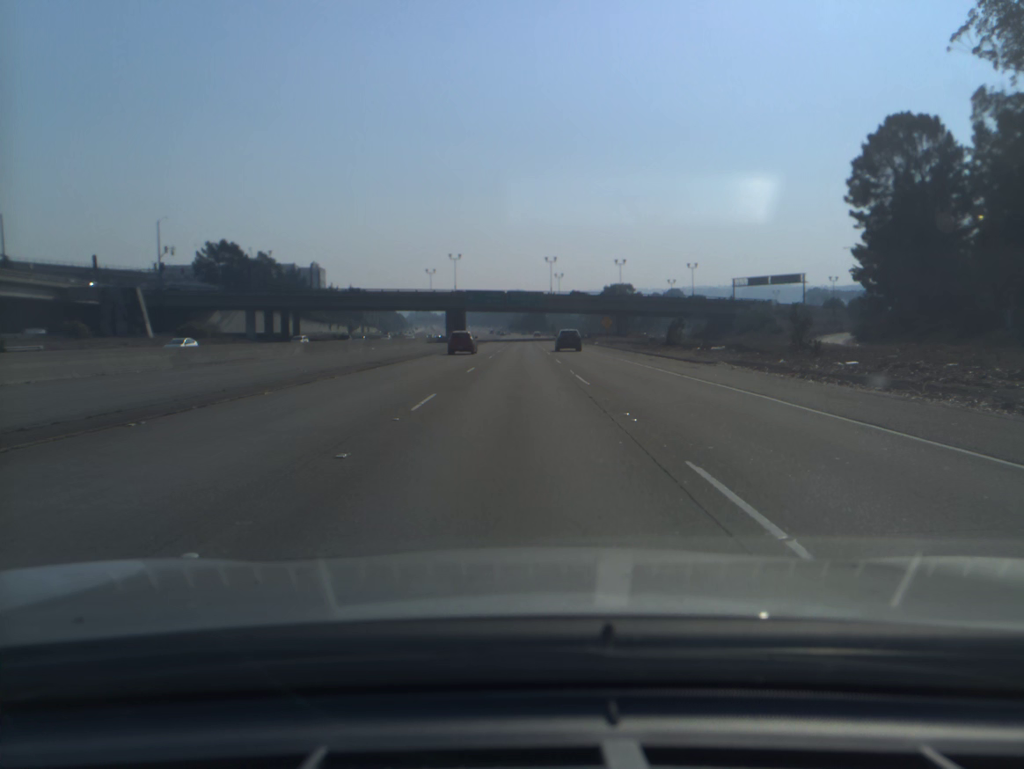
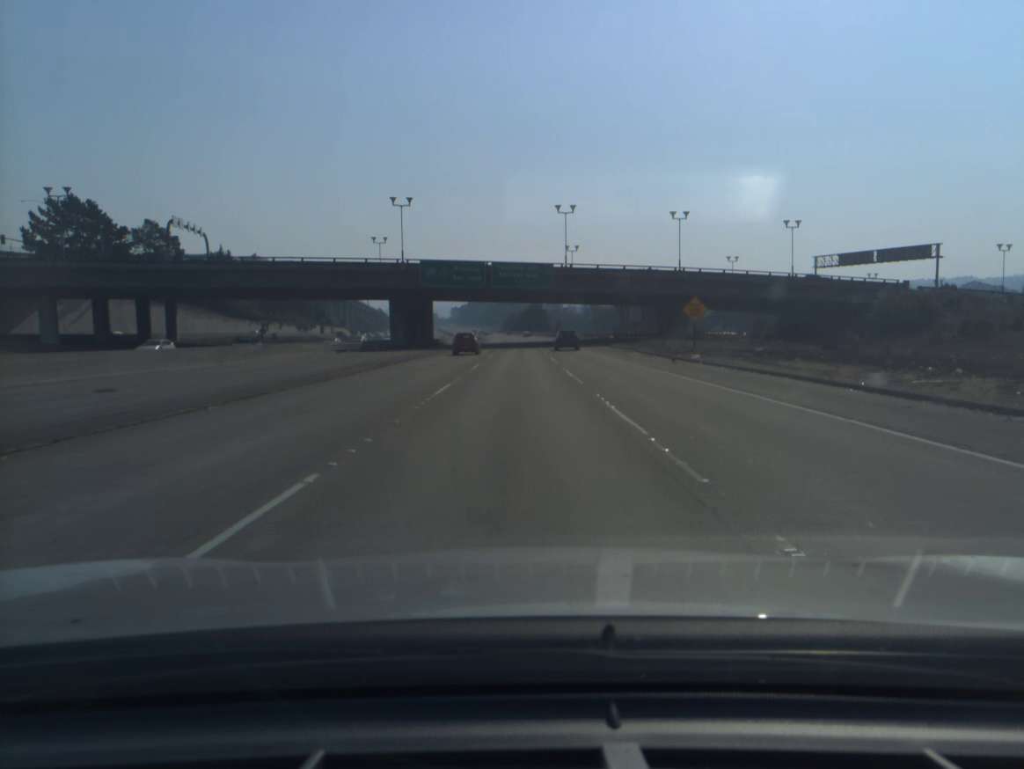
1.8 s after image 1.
(+0.3, +56.0) m; 0°
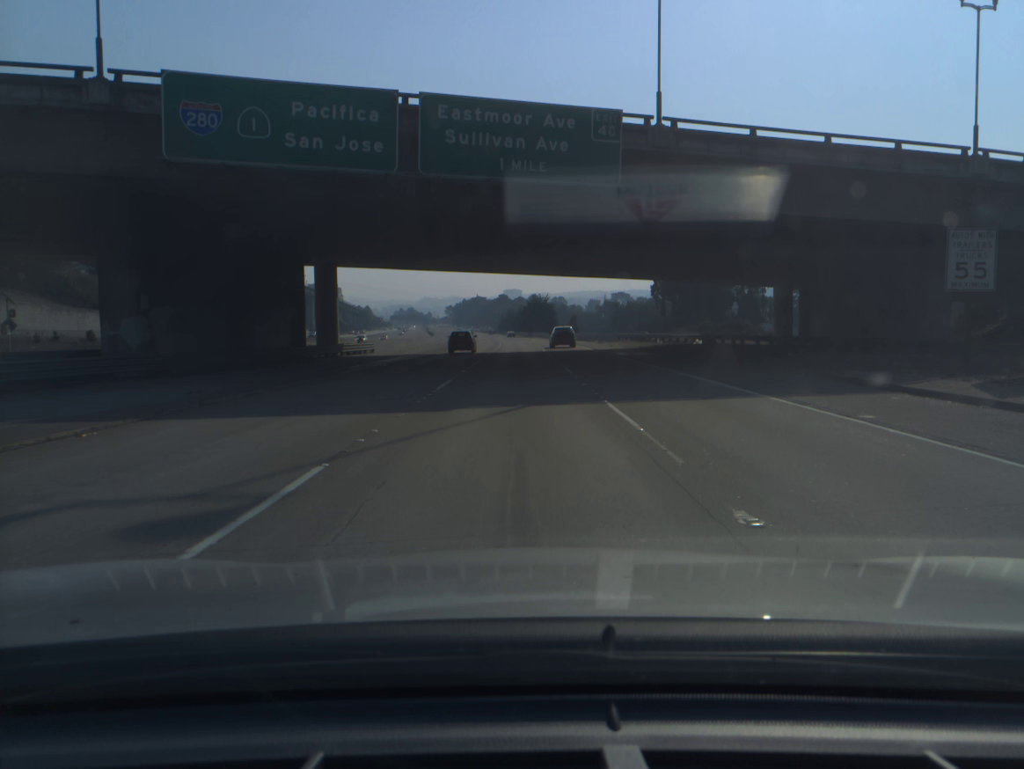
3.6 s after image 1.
(0.0, +57.2) m; 0°
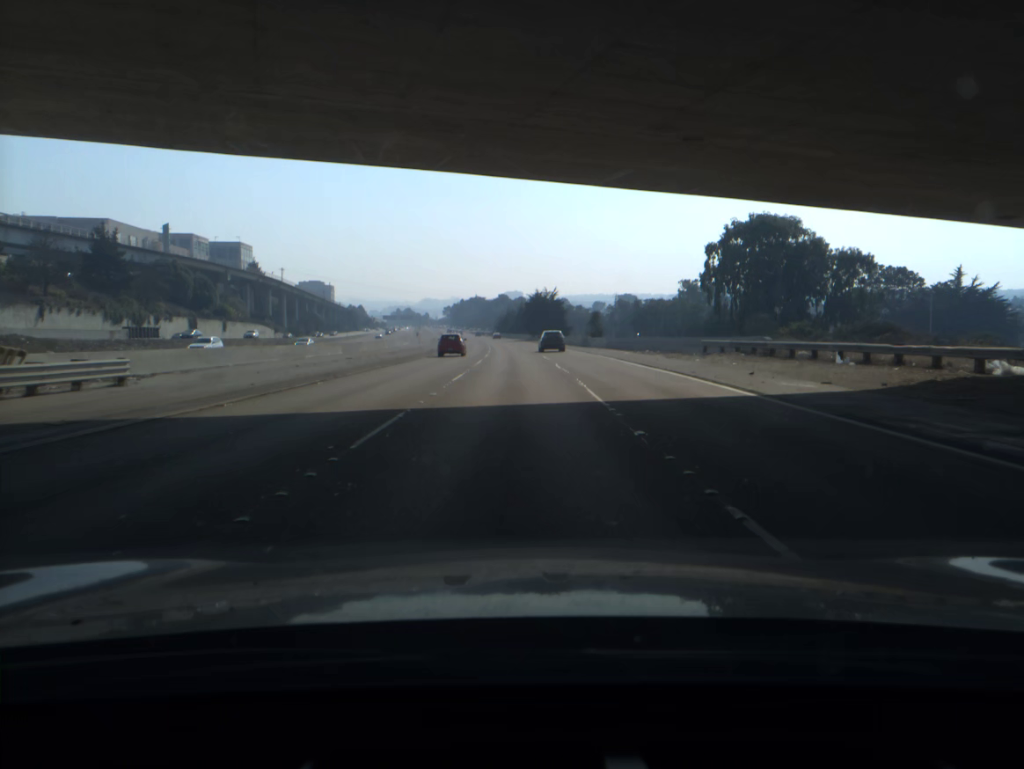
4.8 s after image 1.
(0.0, +38.5) m; 0°
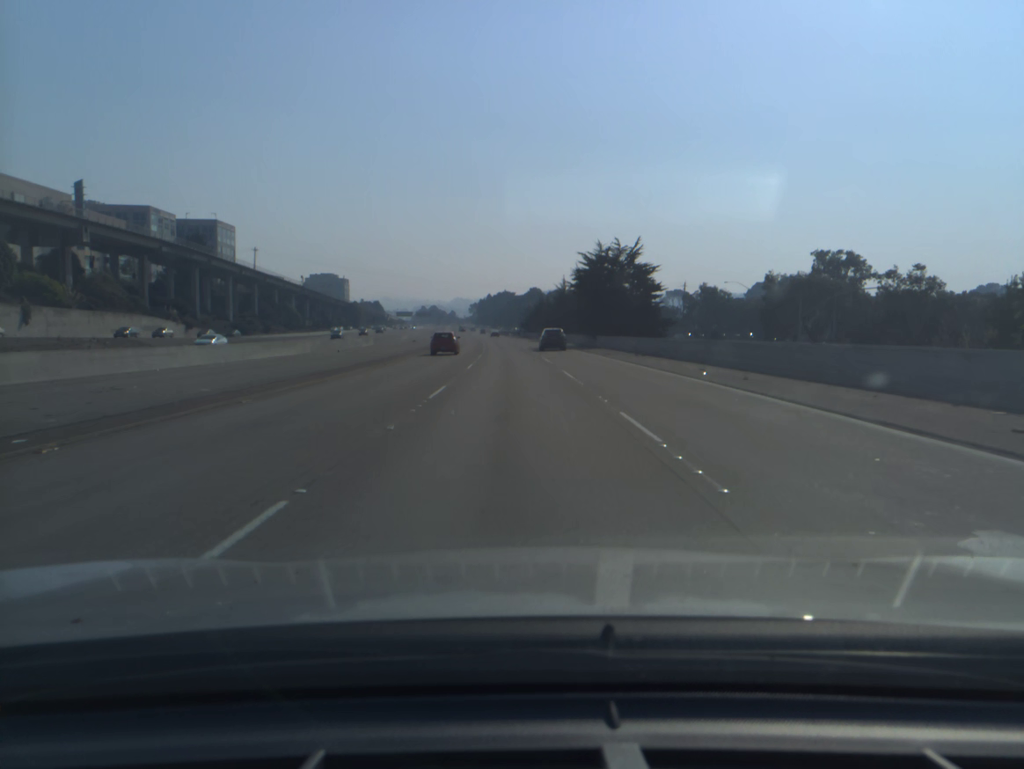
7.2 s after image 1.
(-1.2, +78.5) m; -2°
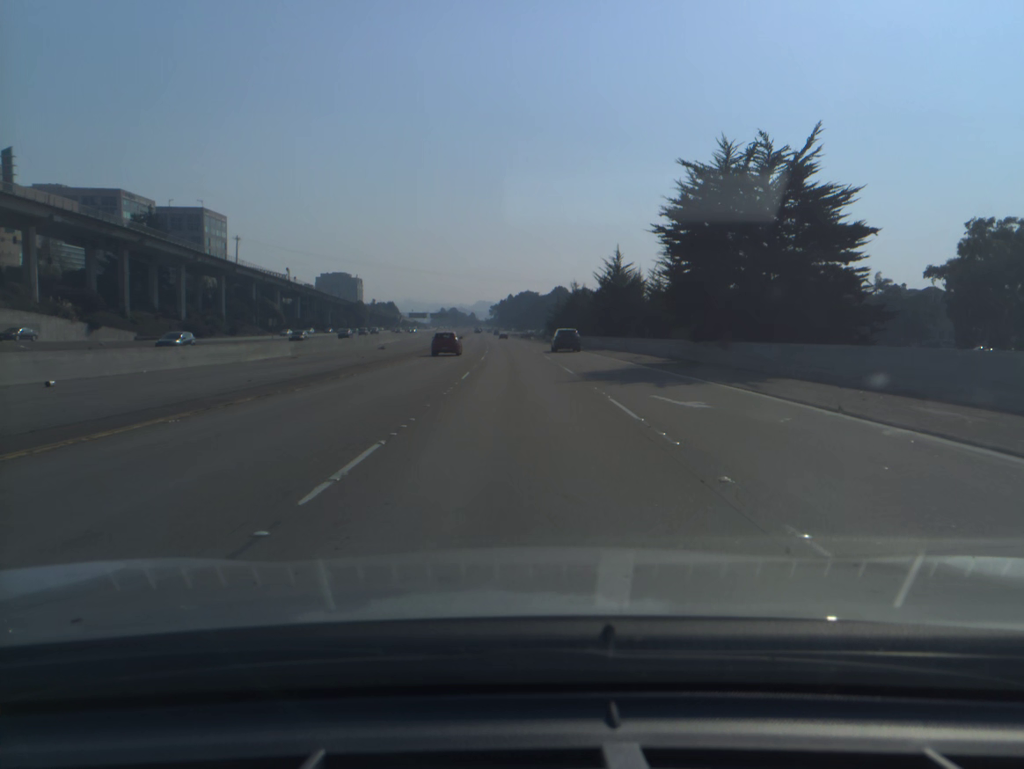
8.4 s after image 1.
(-0.7, +40.4) m; -2°
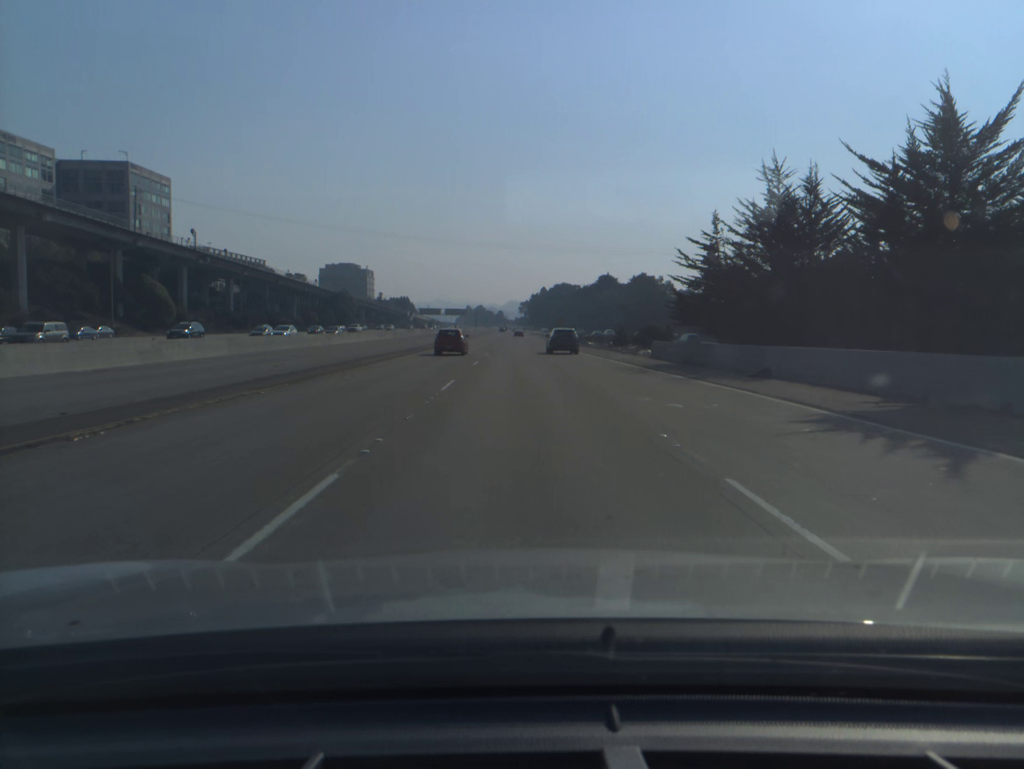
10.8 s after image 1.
(-2.0, +81.7) m; -2°
